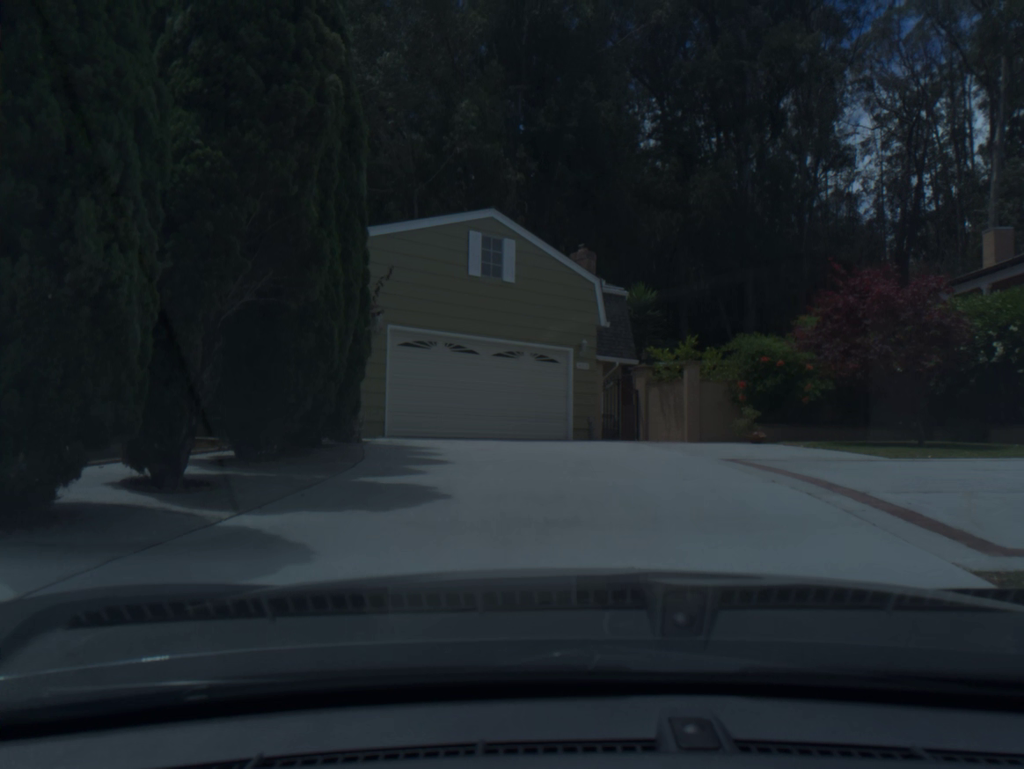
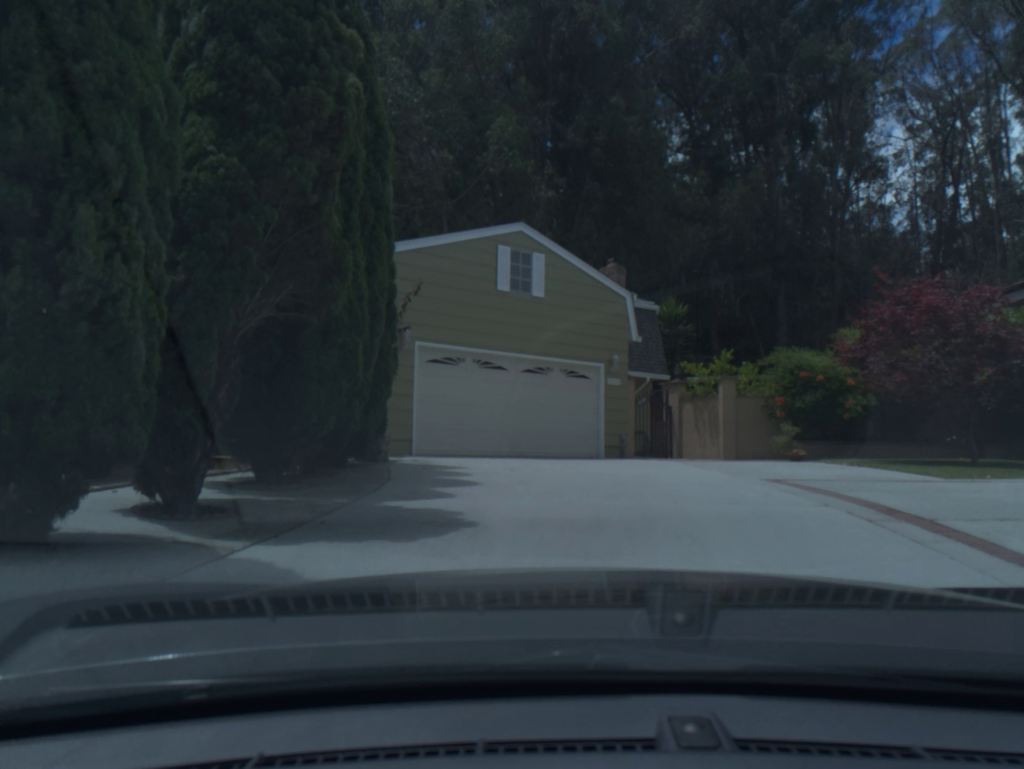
(-0.1, +0.5) m; -2°
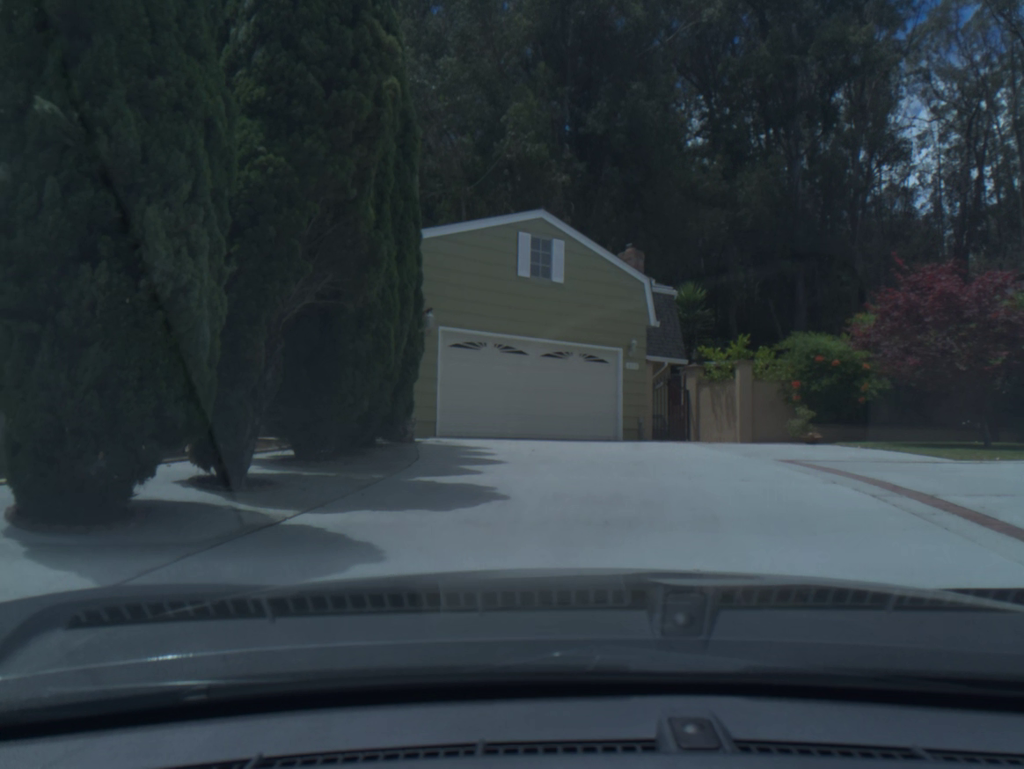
(-0.1, -0.4) m; -1°
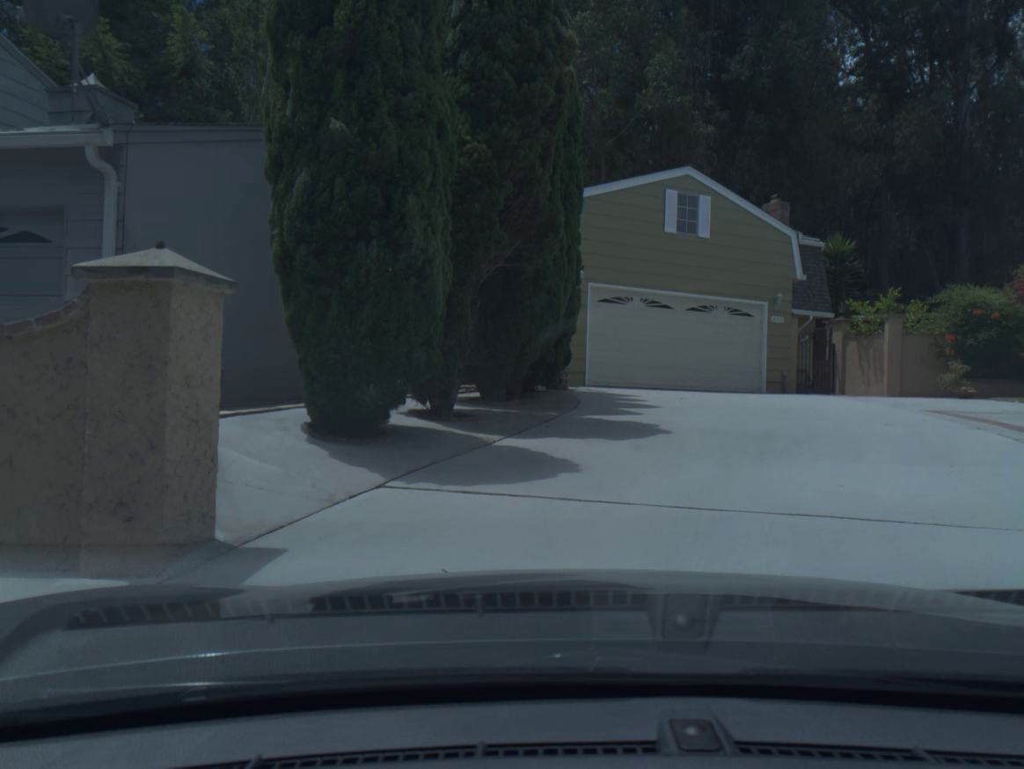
(-0.2, -1.0) m; -9°
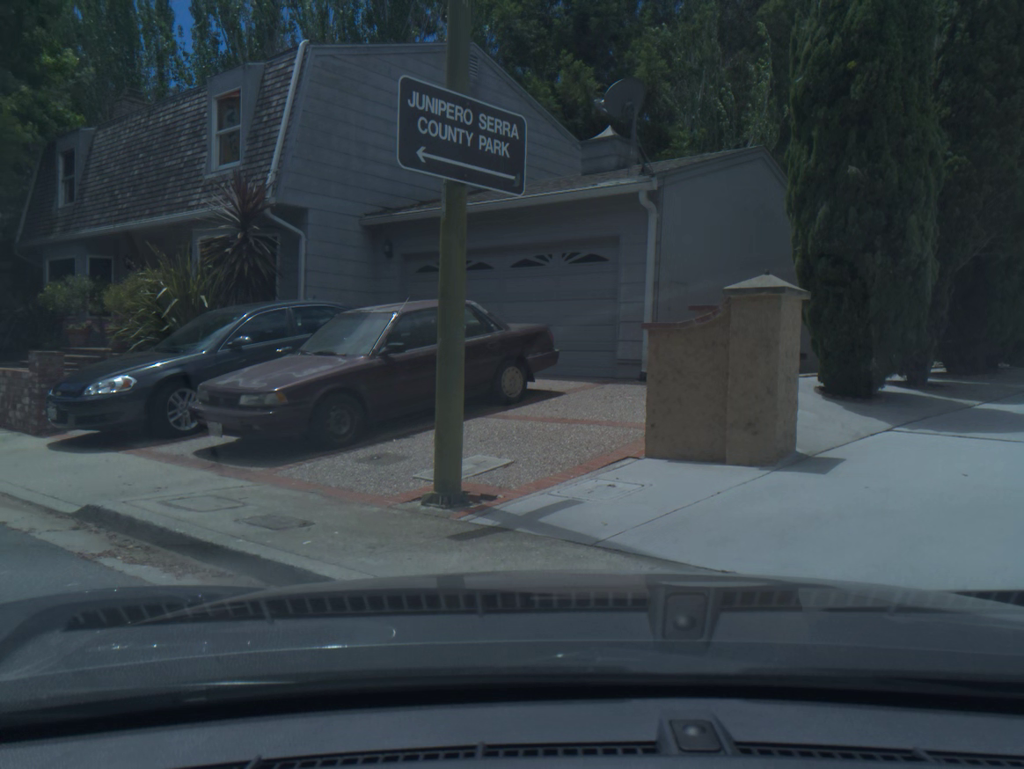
(-0.3, -2.5) m; -29°
